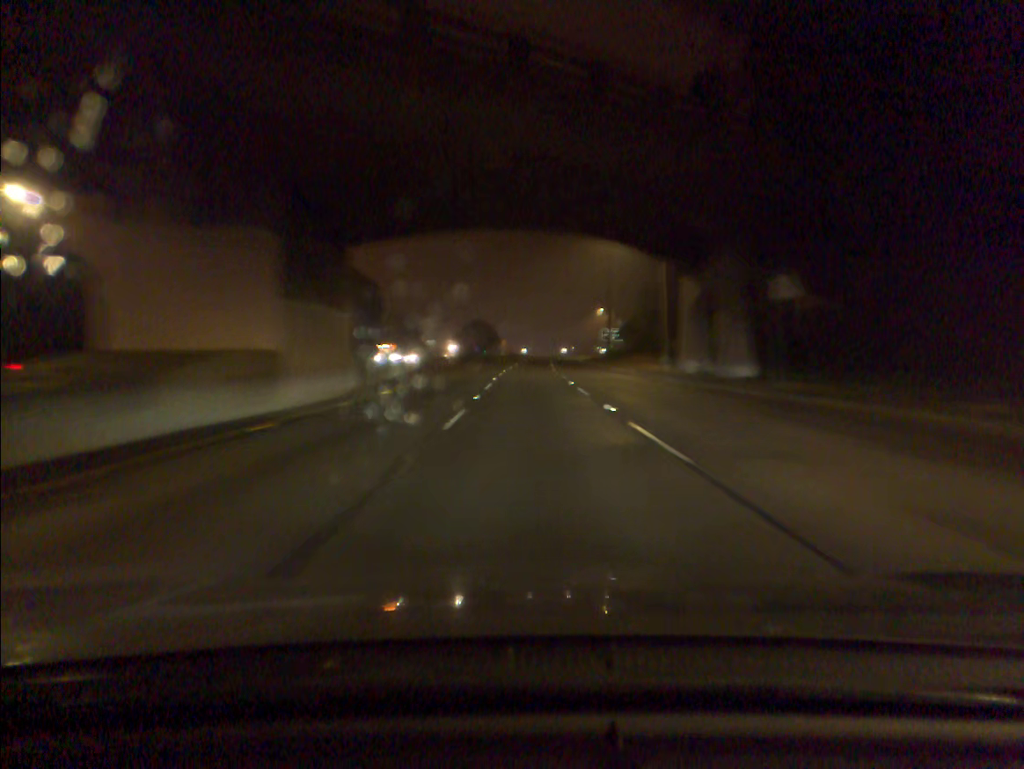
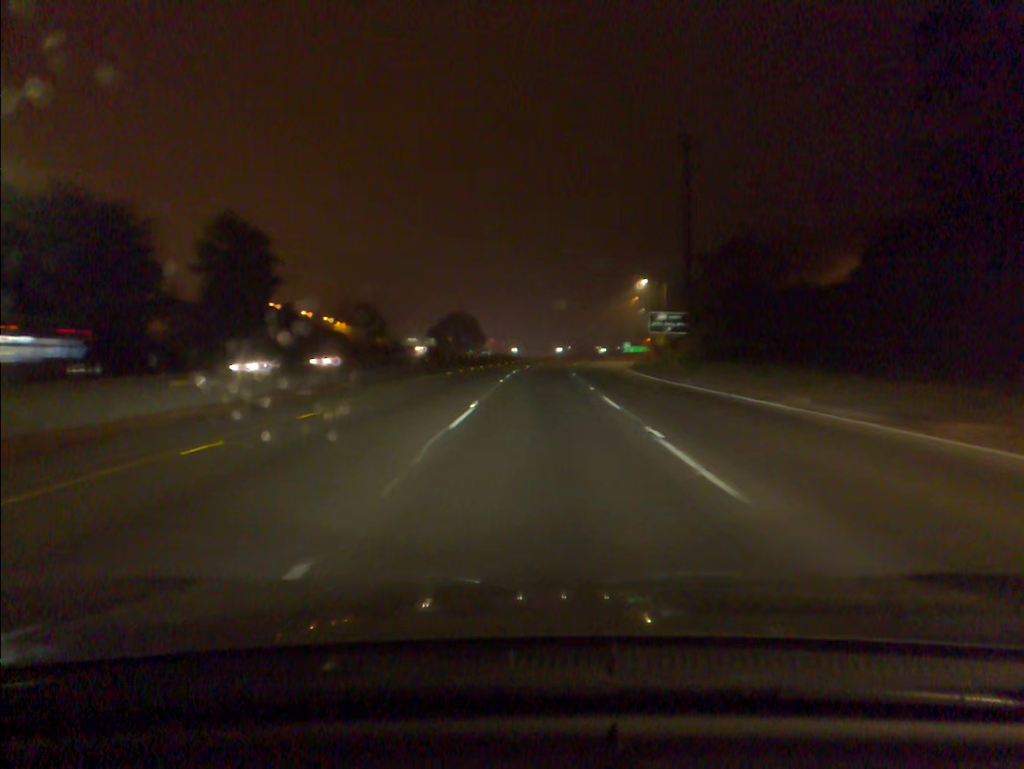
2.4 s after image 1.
(+0.4, +58.1) m; +1°
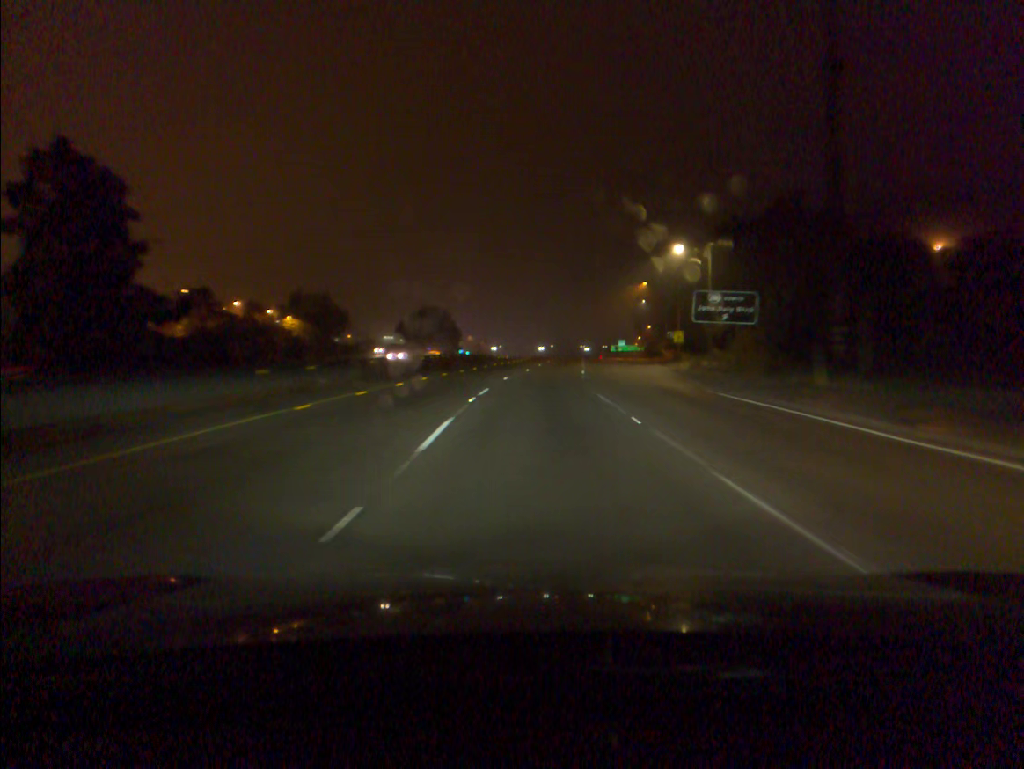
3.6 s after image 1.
(+0.2, +28.6) m; +1°
